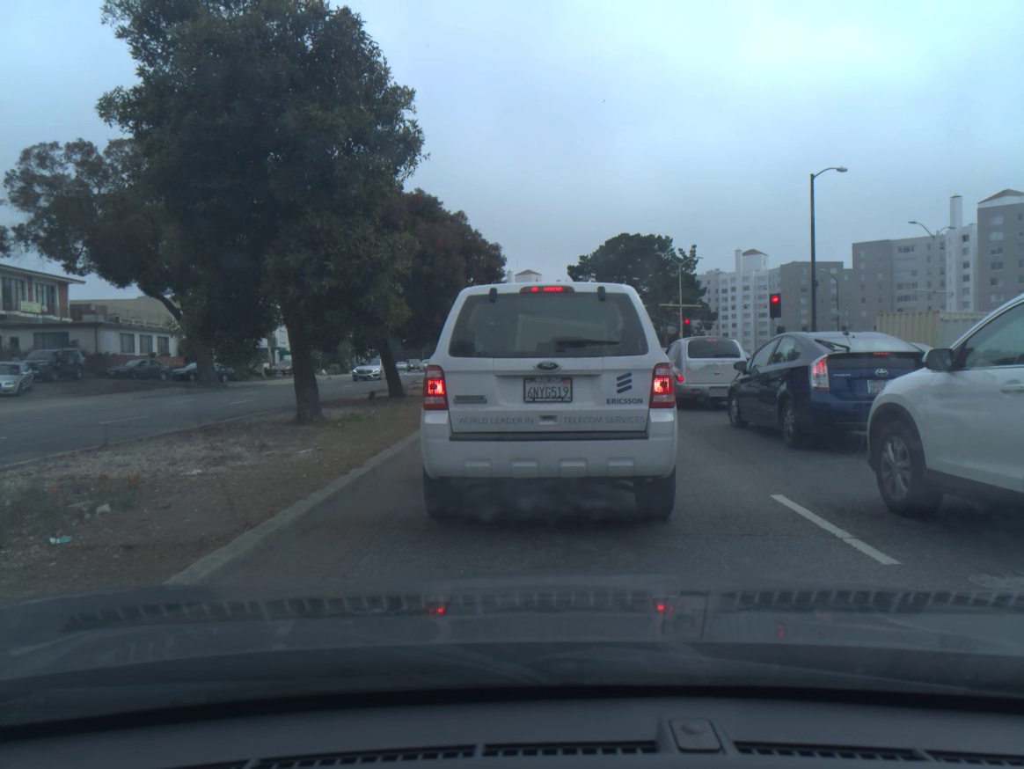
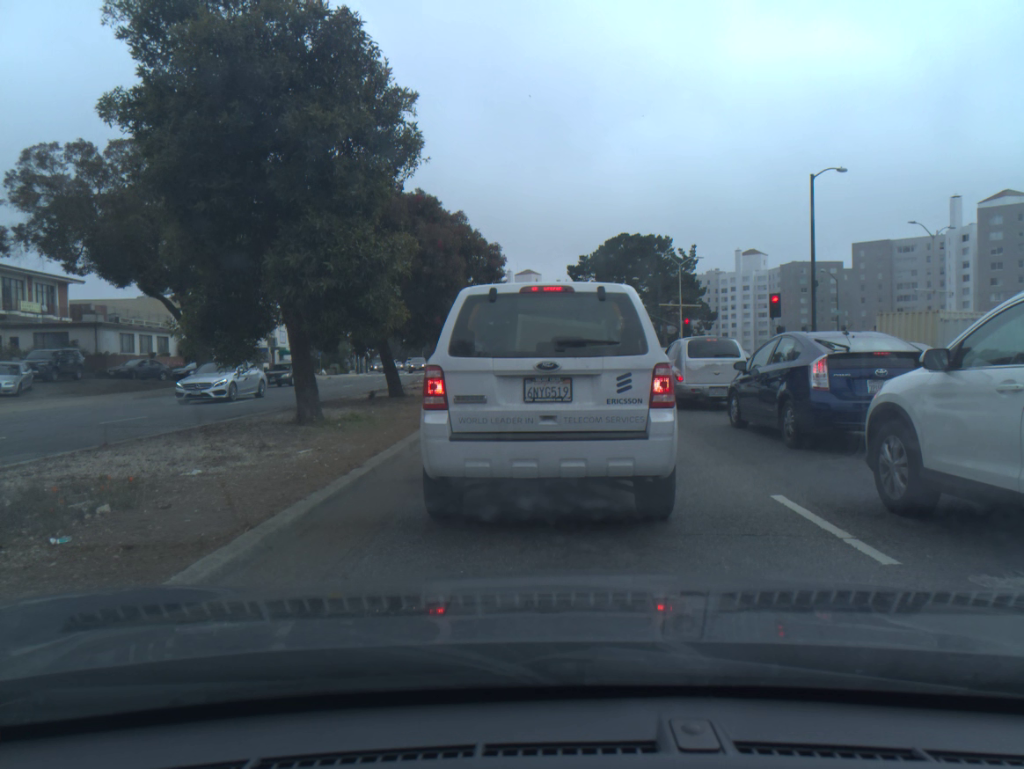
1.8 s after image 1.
(0.0, 0.0) m; 0°
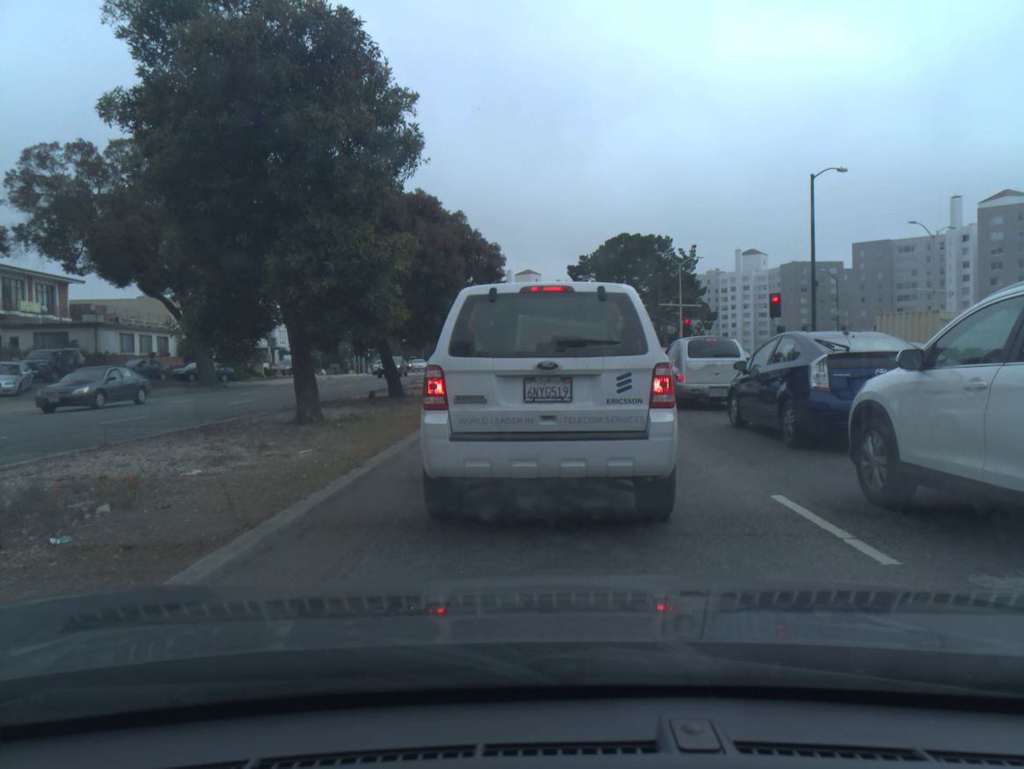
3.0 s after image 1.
(0.0, 0.0) m; 0°
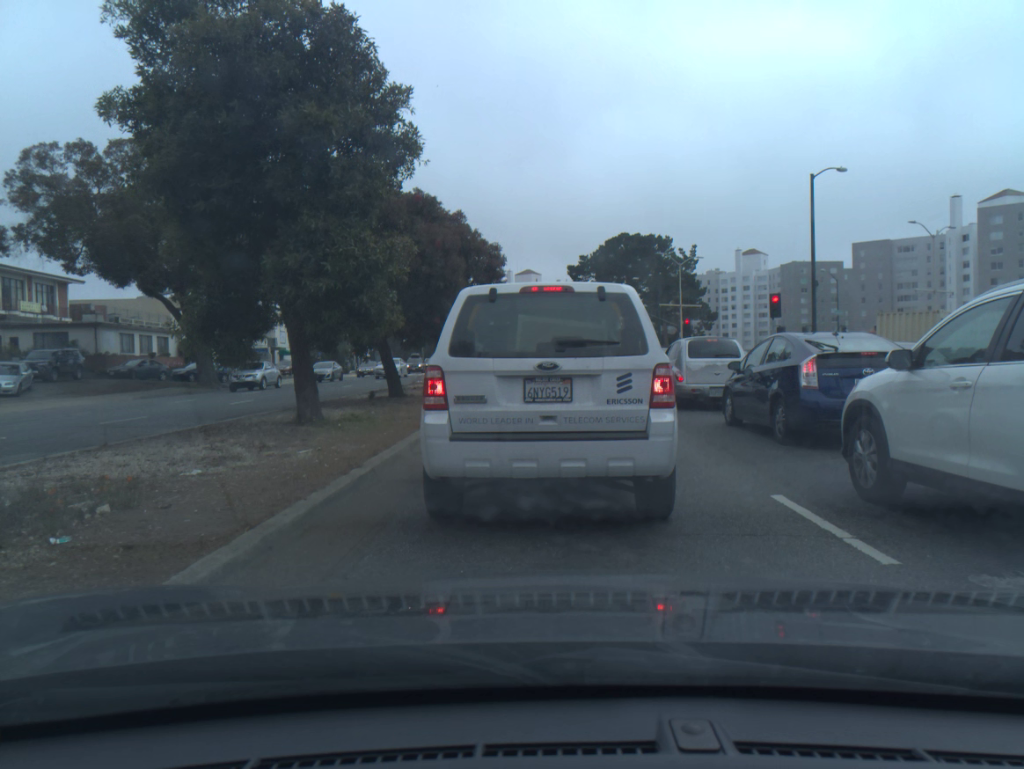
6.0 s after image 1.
(-0.1, -0.2) m; 0°
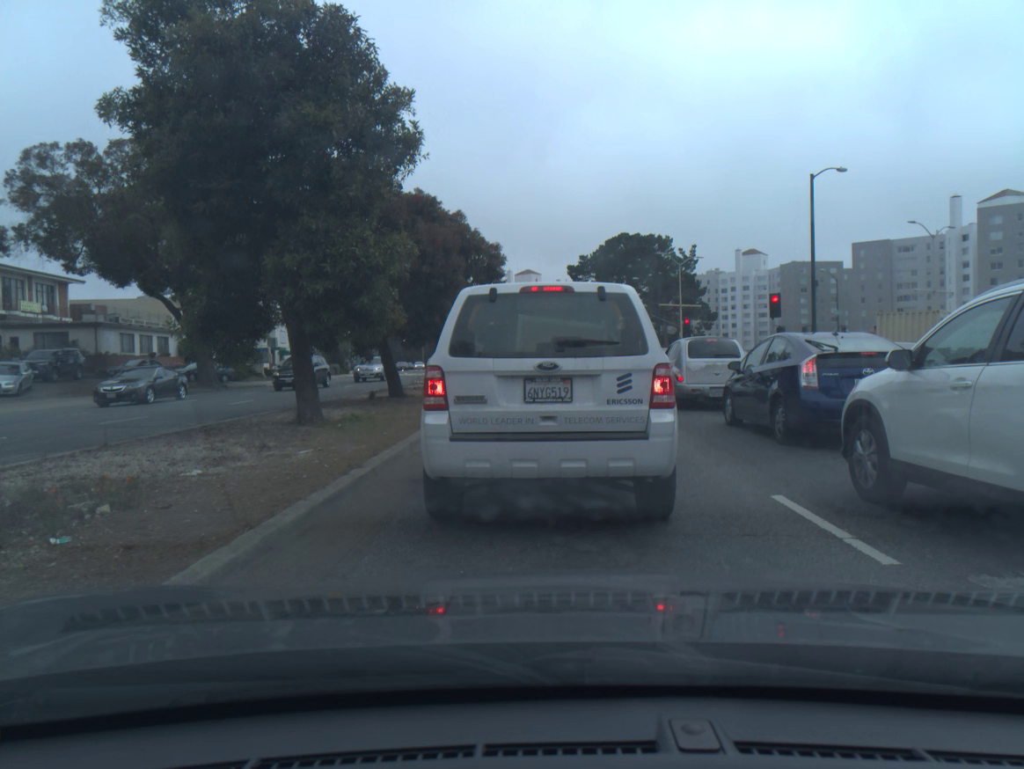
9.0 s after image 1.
(-0.1, 0.0) m; 0°
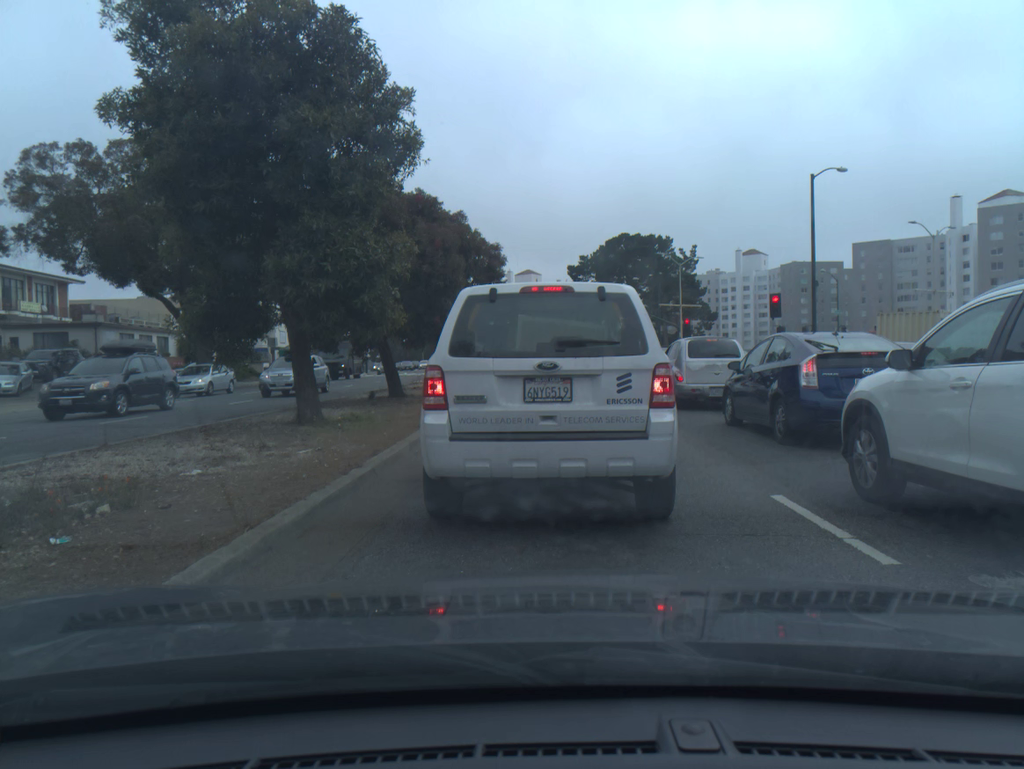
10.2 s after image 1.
(0.0, 0.0) m; 0°
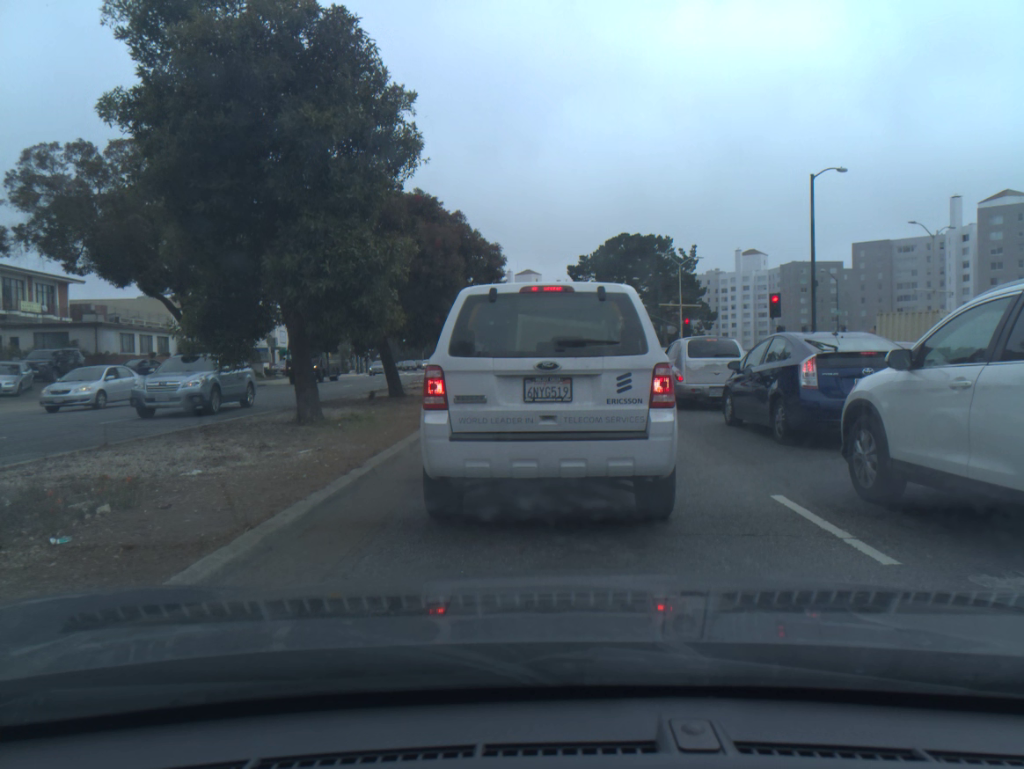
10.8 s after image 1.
(0.0, 0.0) m; 0°
